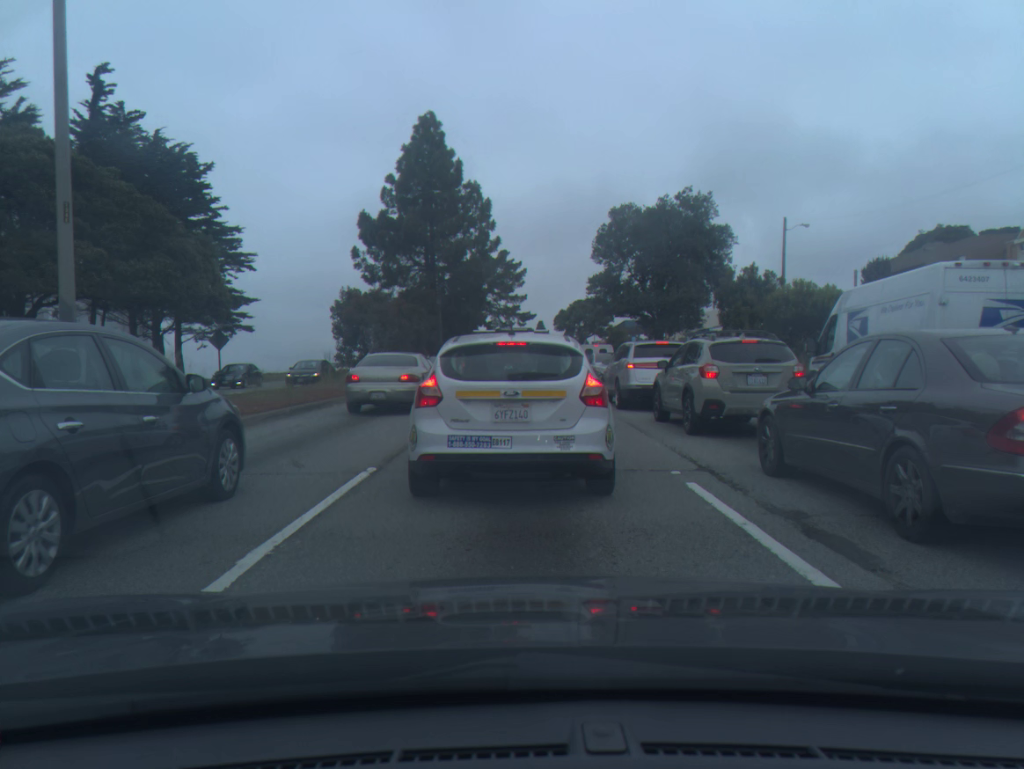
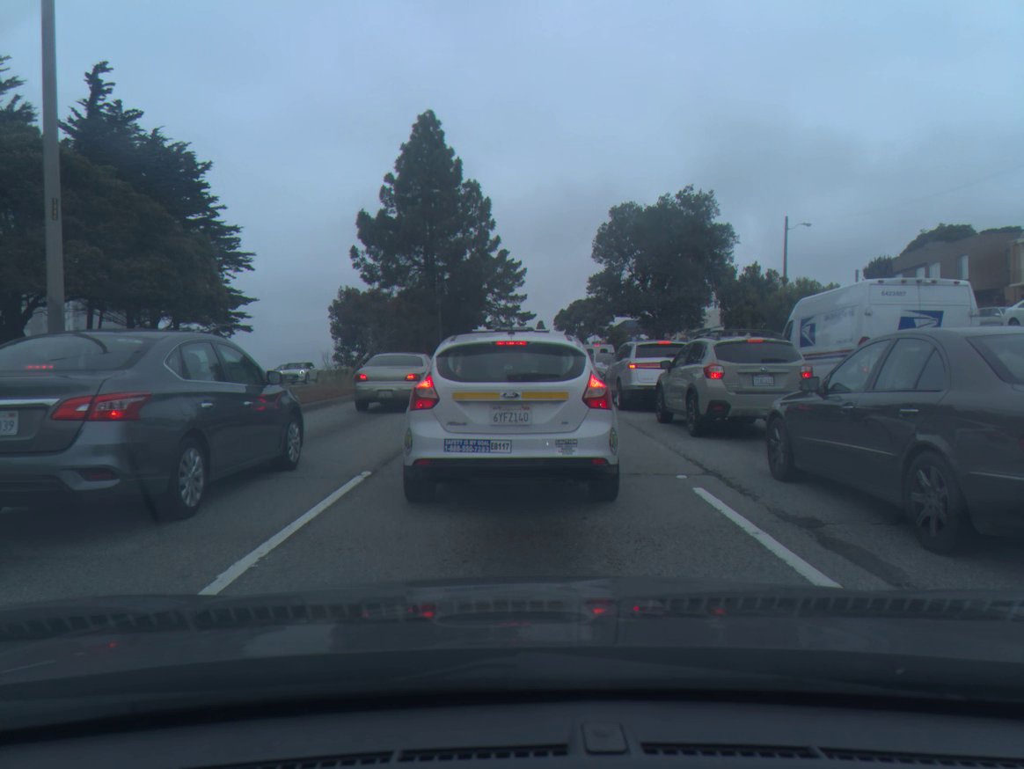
(0.0, +0.3) m; 0°
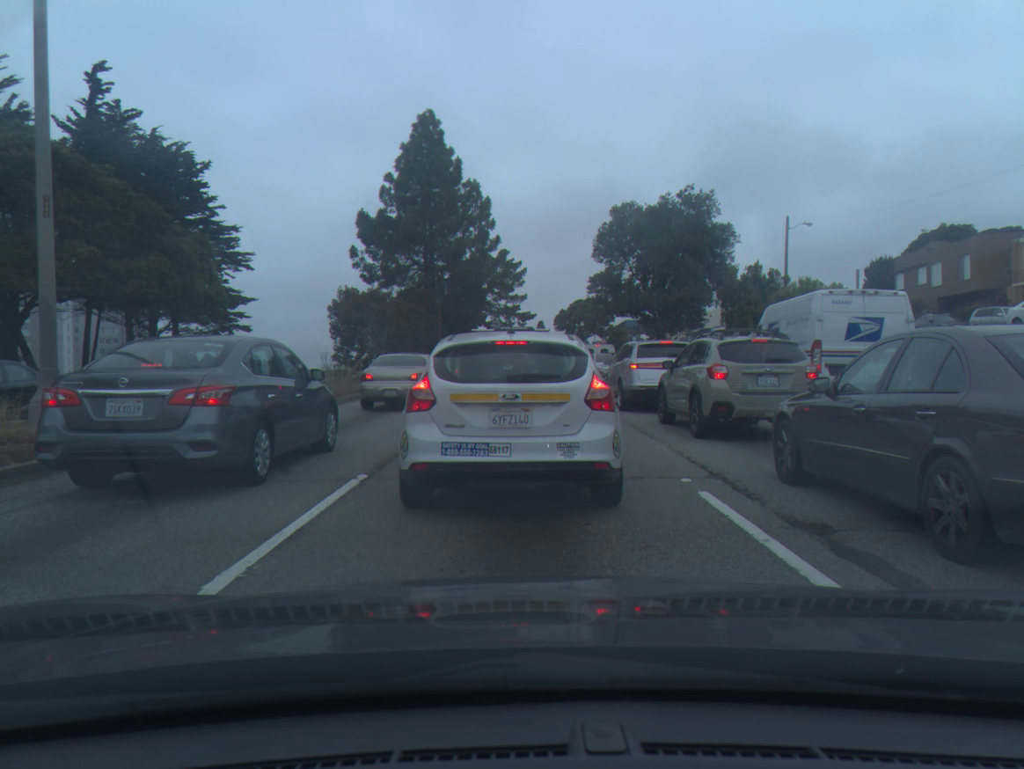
(0.0, +0.2) m; 0°
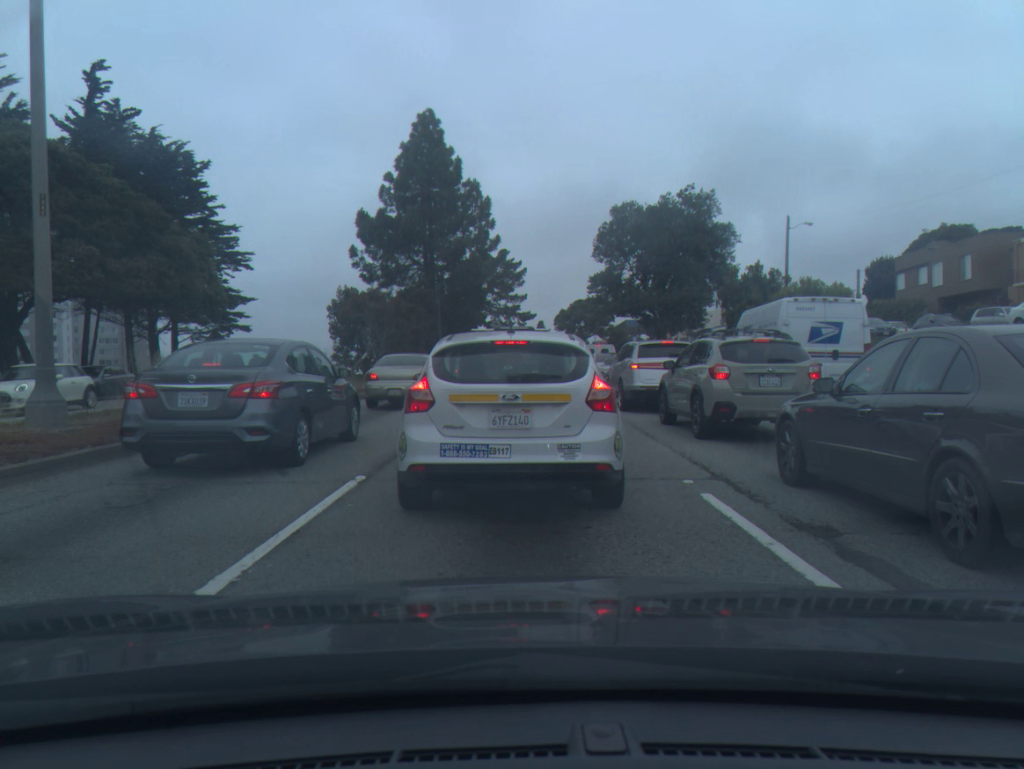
(0.0, +0.1) m; 0°
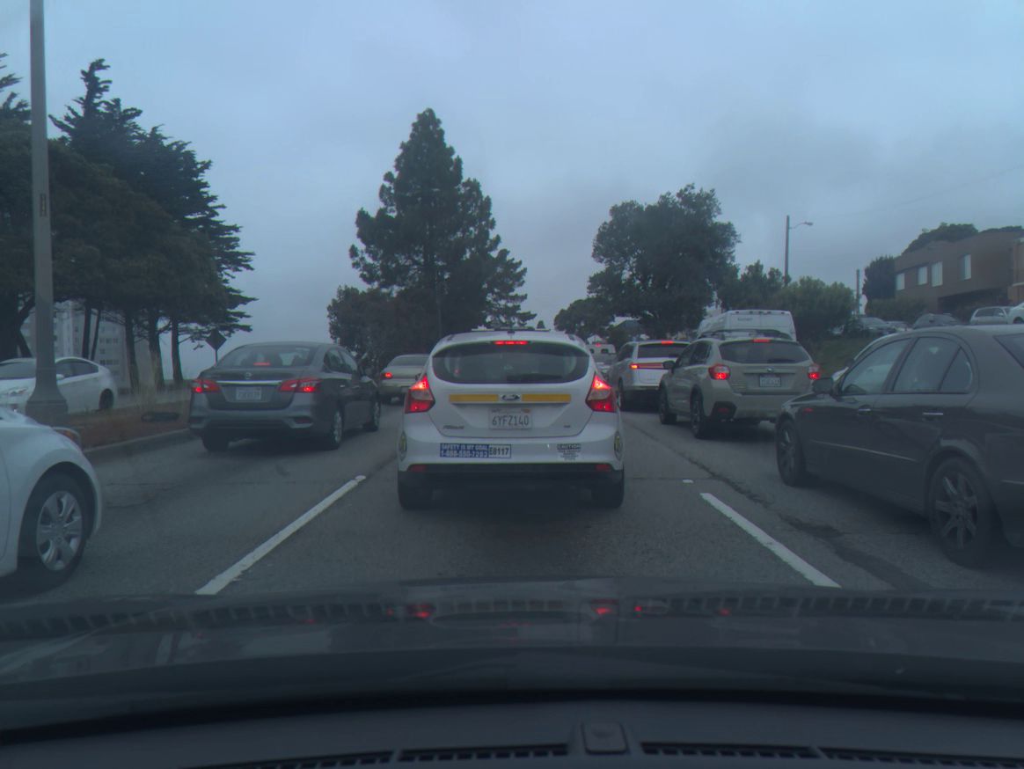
(0.0, 0.0) m; 0°
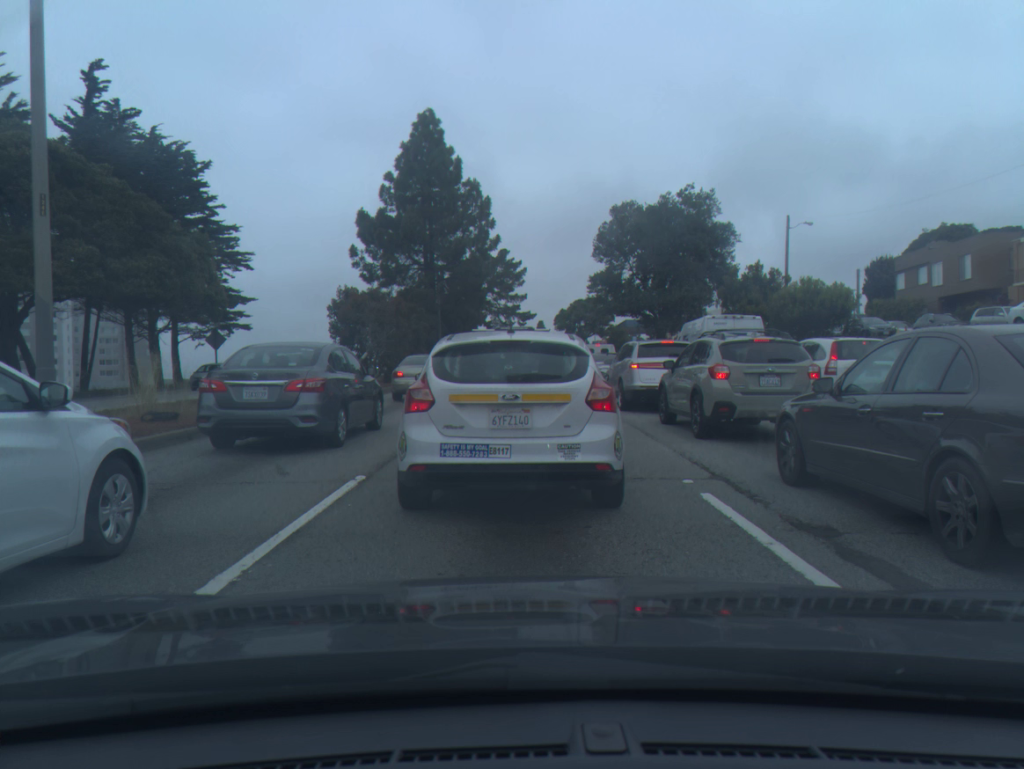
(0.0, 0.0) m; 0°
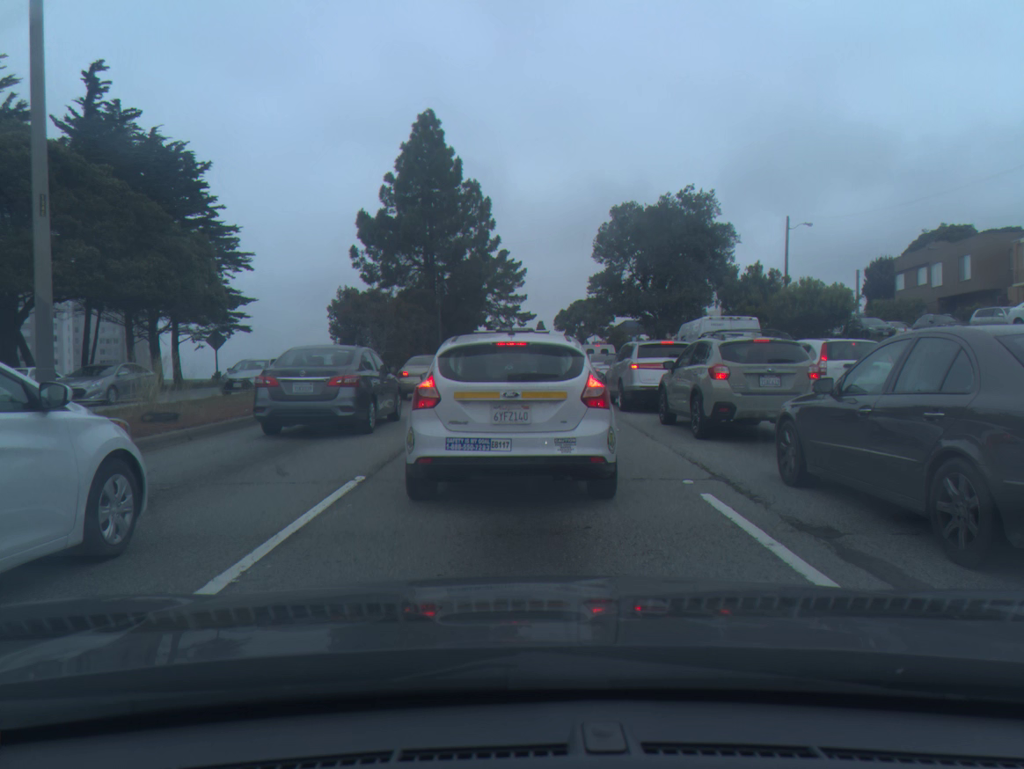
(0.0, 0.0) m; 0°
